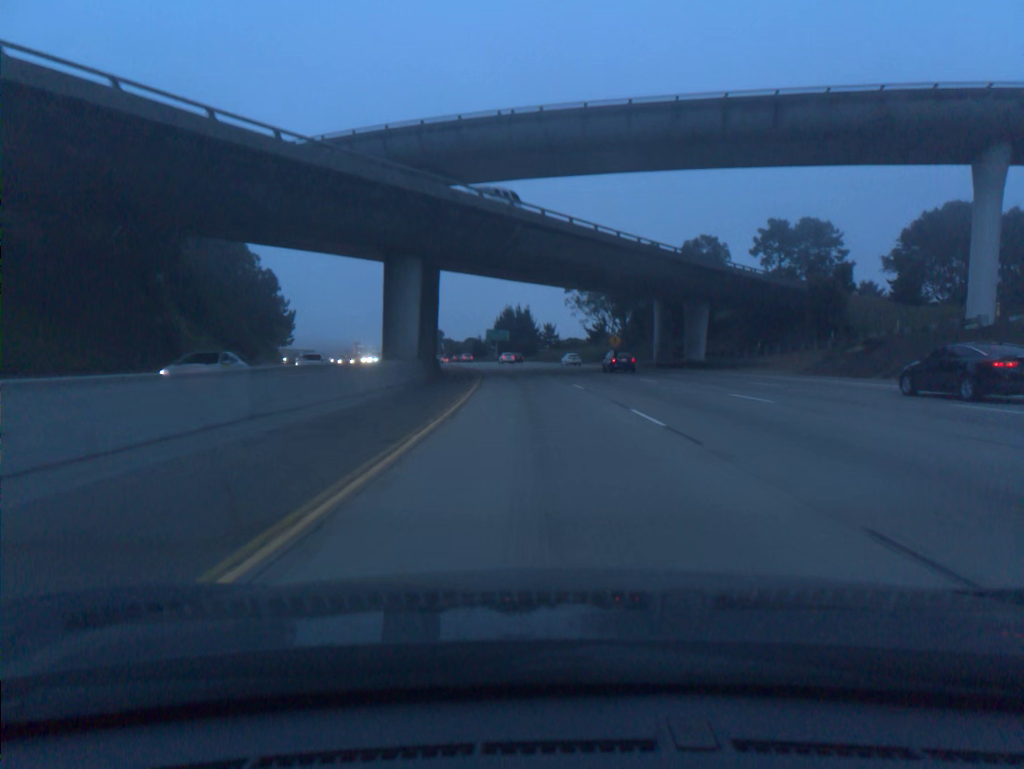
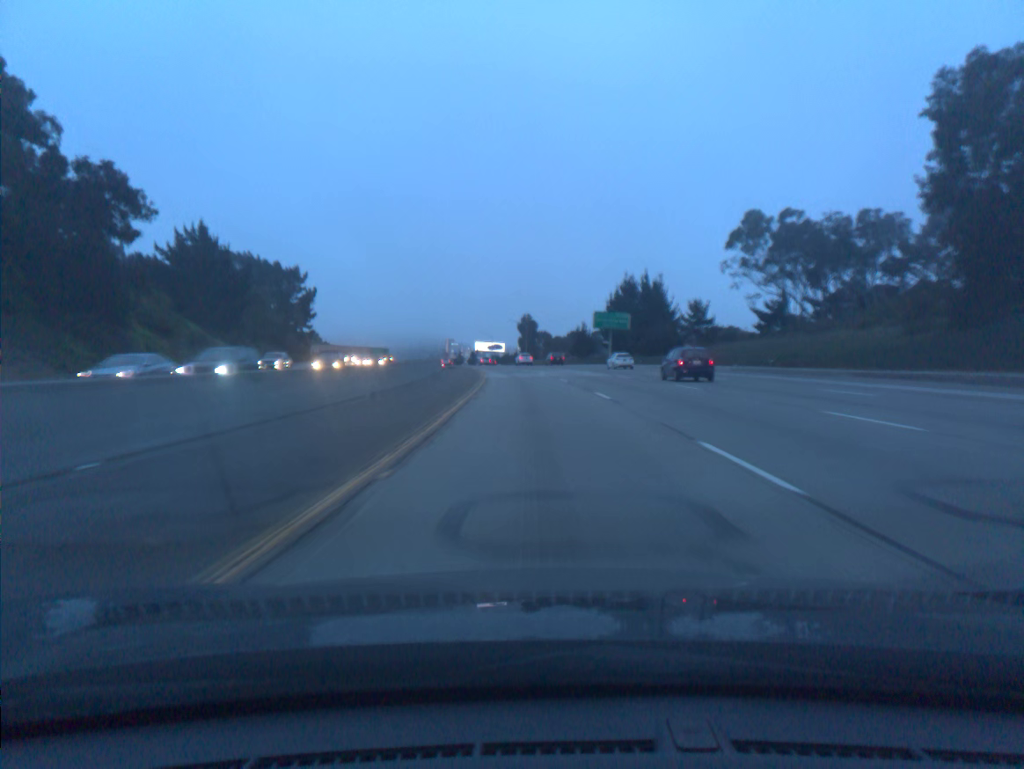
(-5.1, +78.9) m; -8°
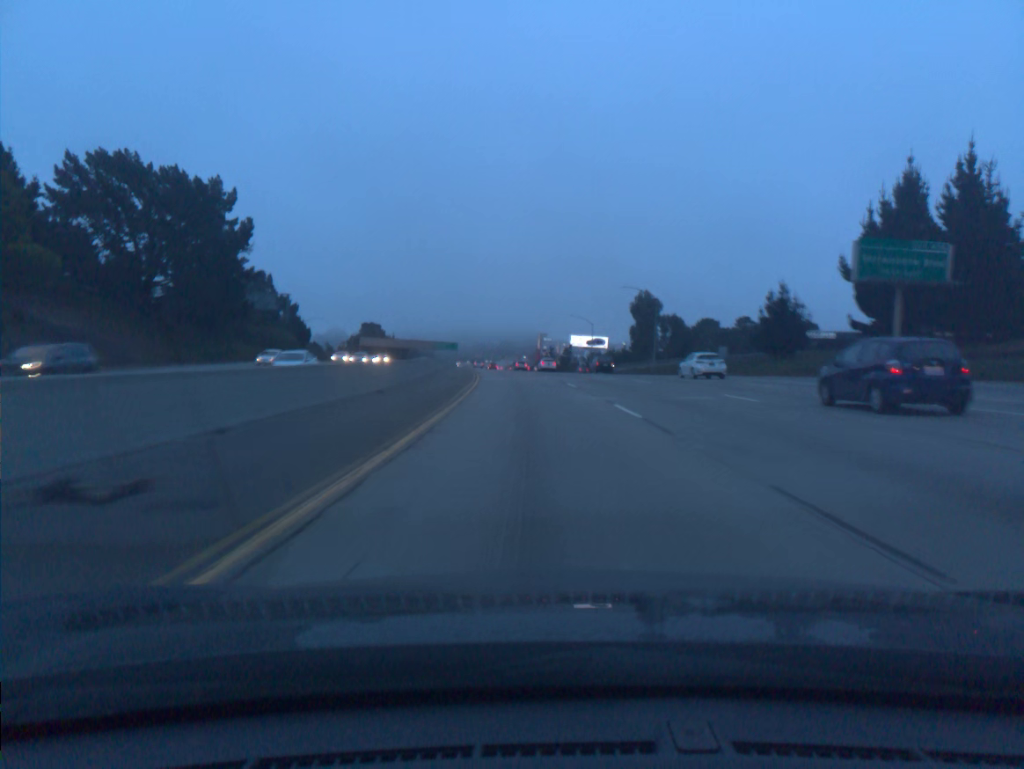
(-4.9, +79.2) m; -7°
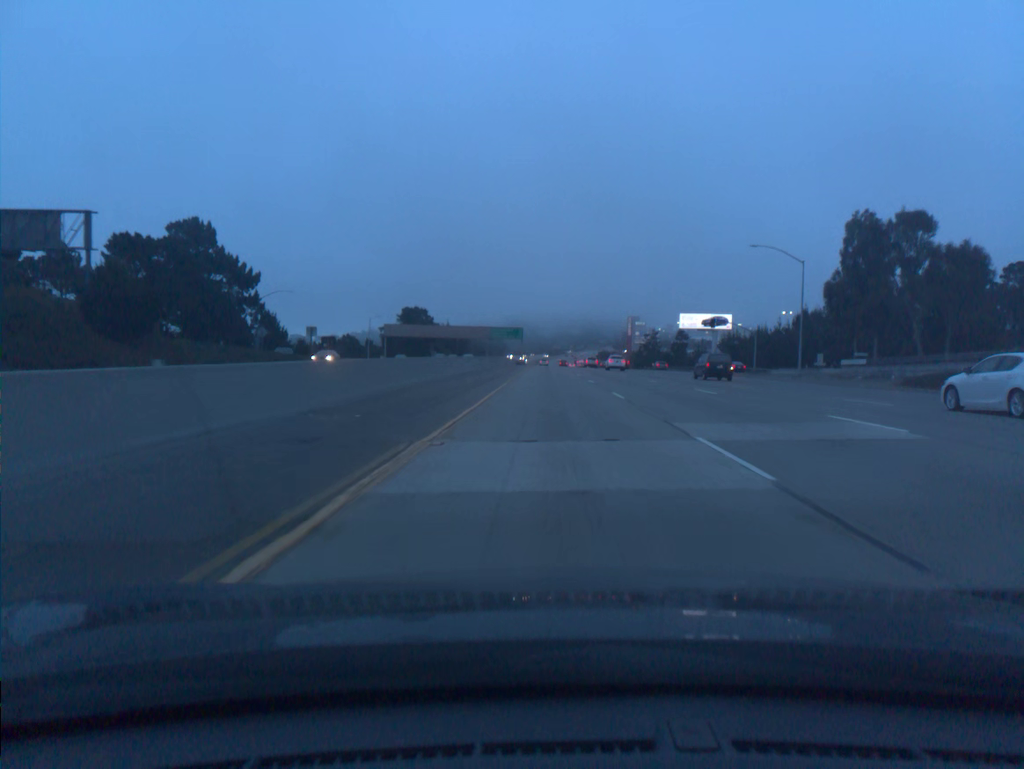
(-4.9, +78.8) m; -6°
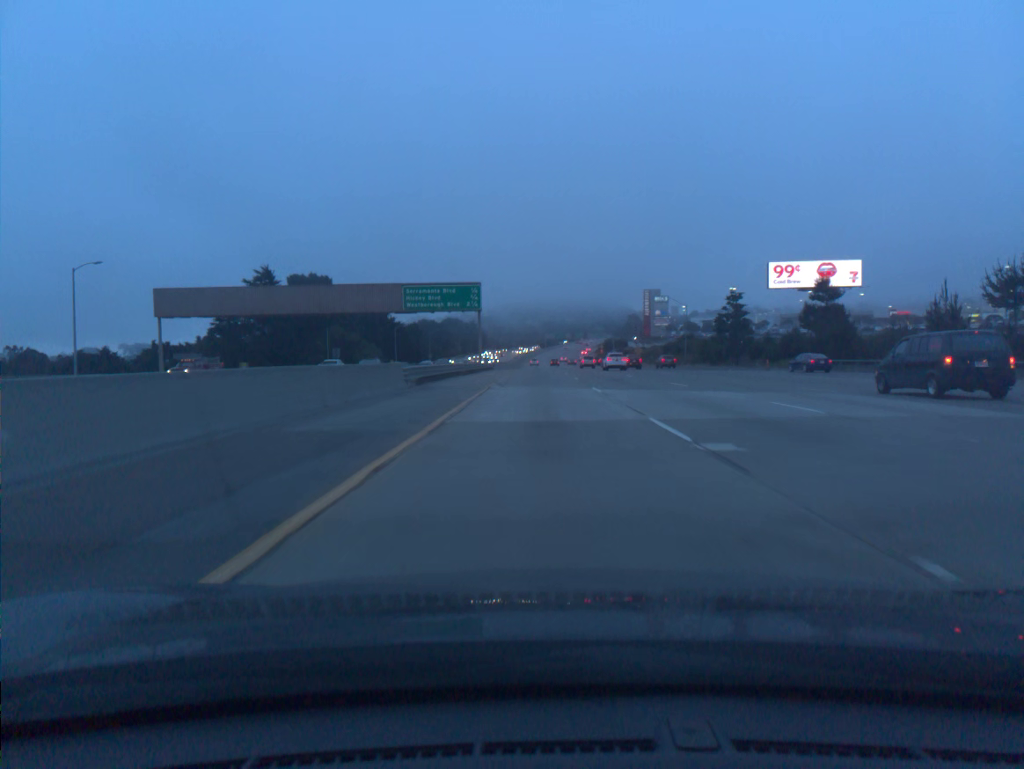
(+0.7, +99.1) m; +1°
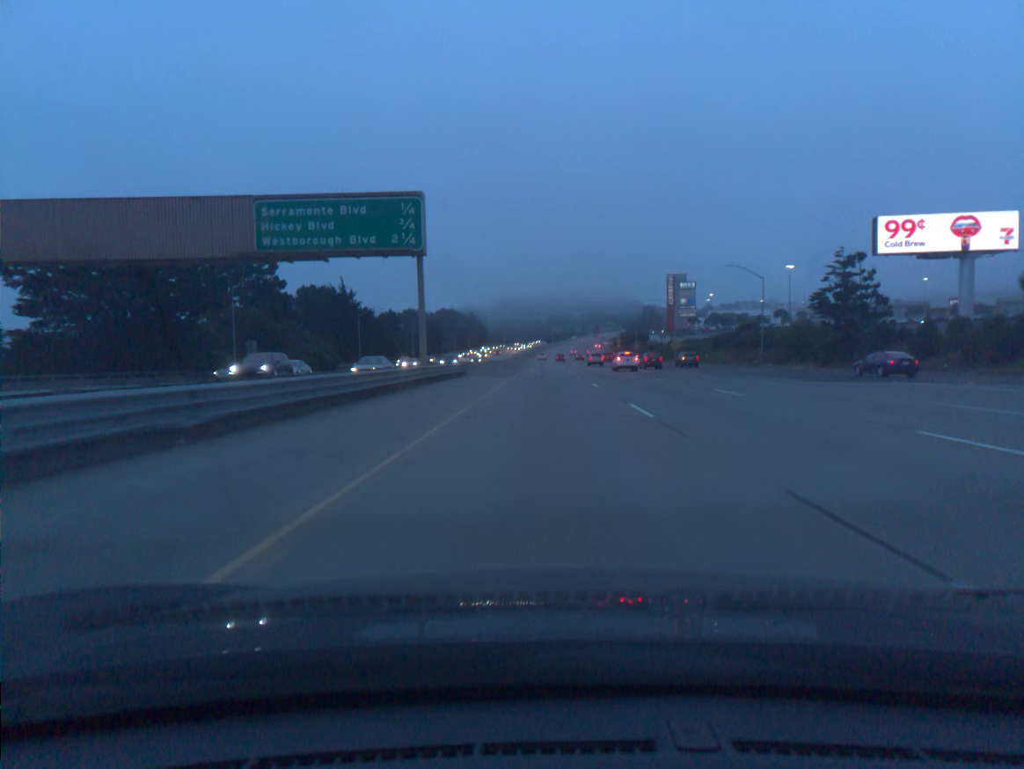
(-0.2, +39.6) m; 0°
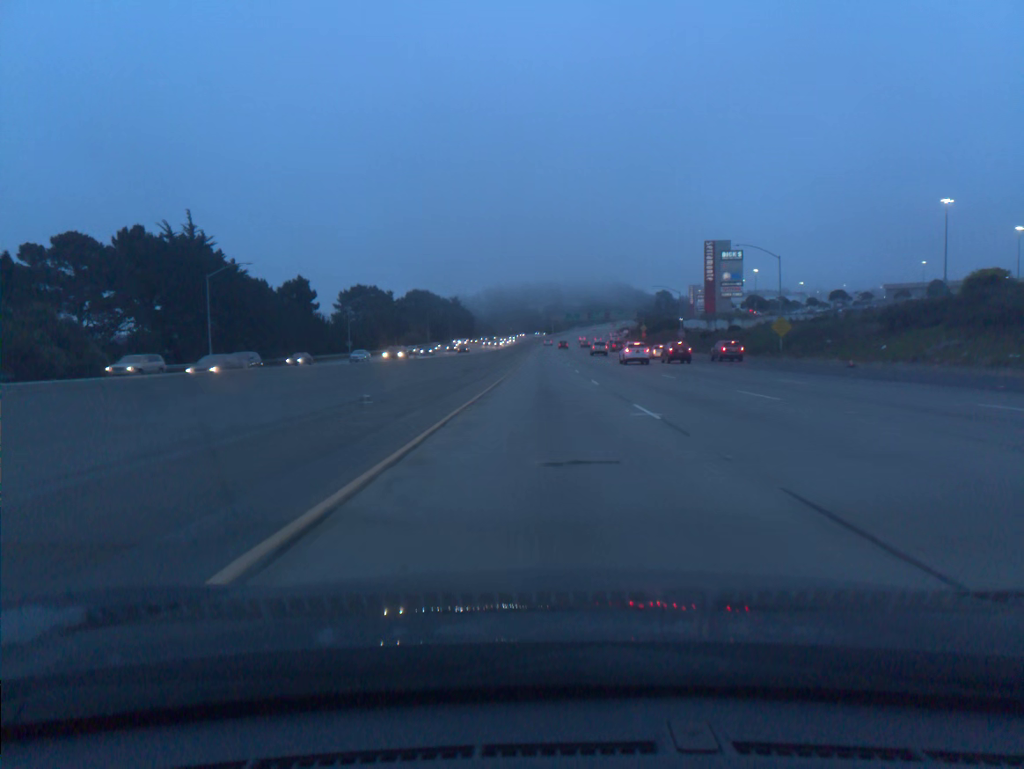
(+0.1, +59.4) m; 0°
